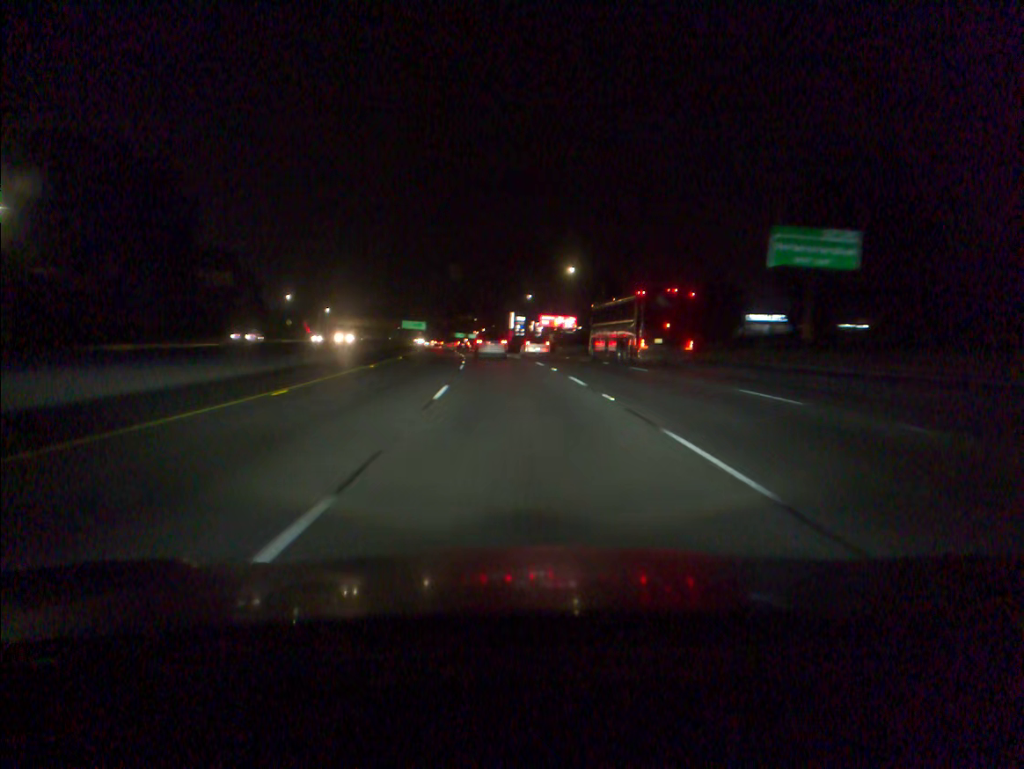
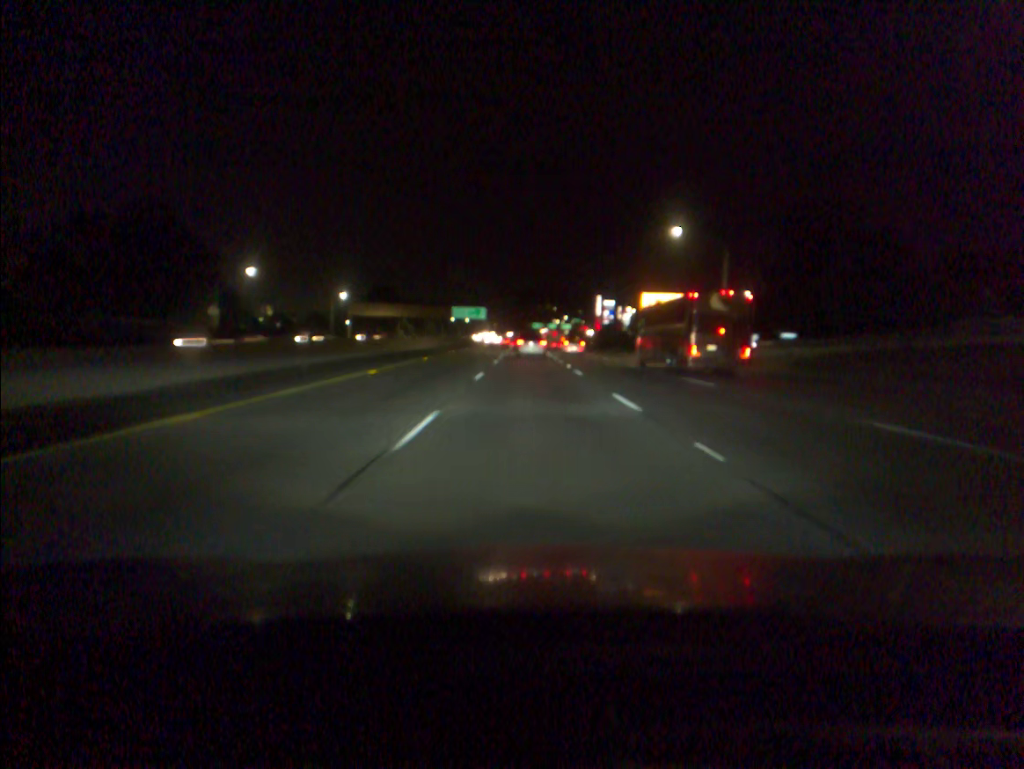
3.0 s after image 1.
(-4.8, +79.4) m; -6°
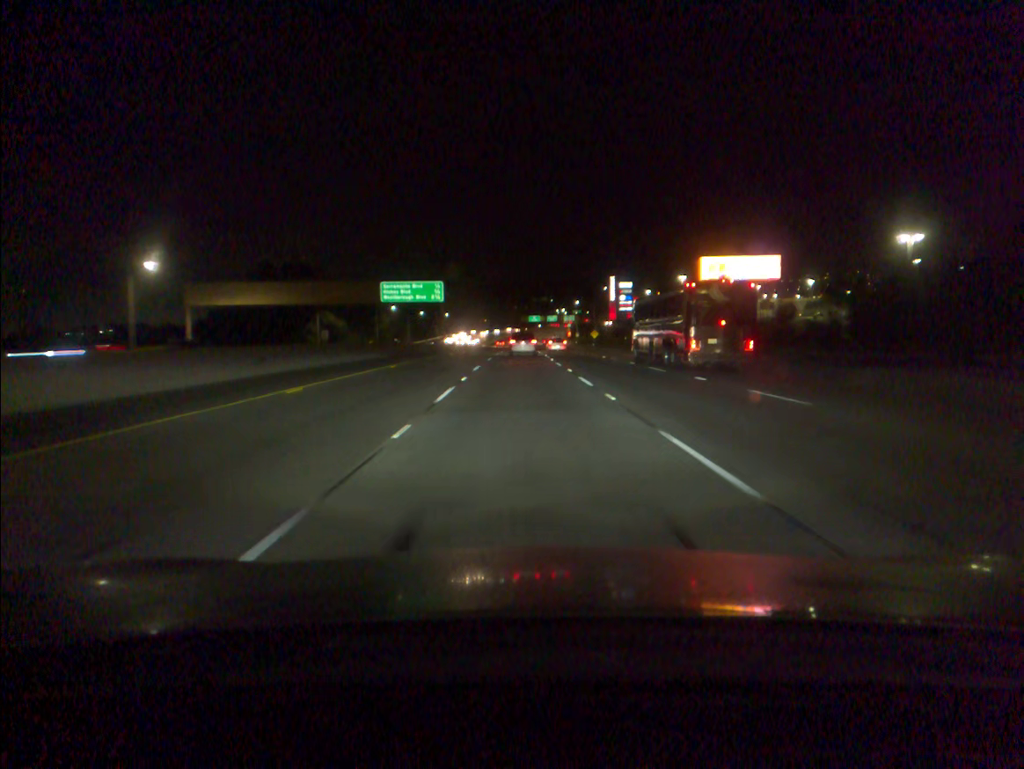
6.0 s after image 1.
(+0.4, +80.9) m; 0°
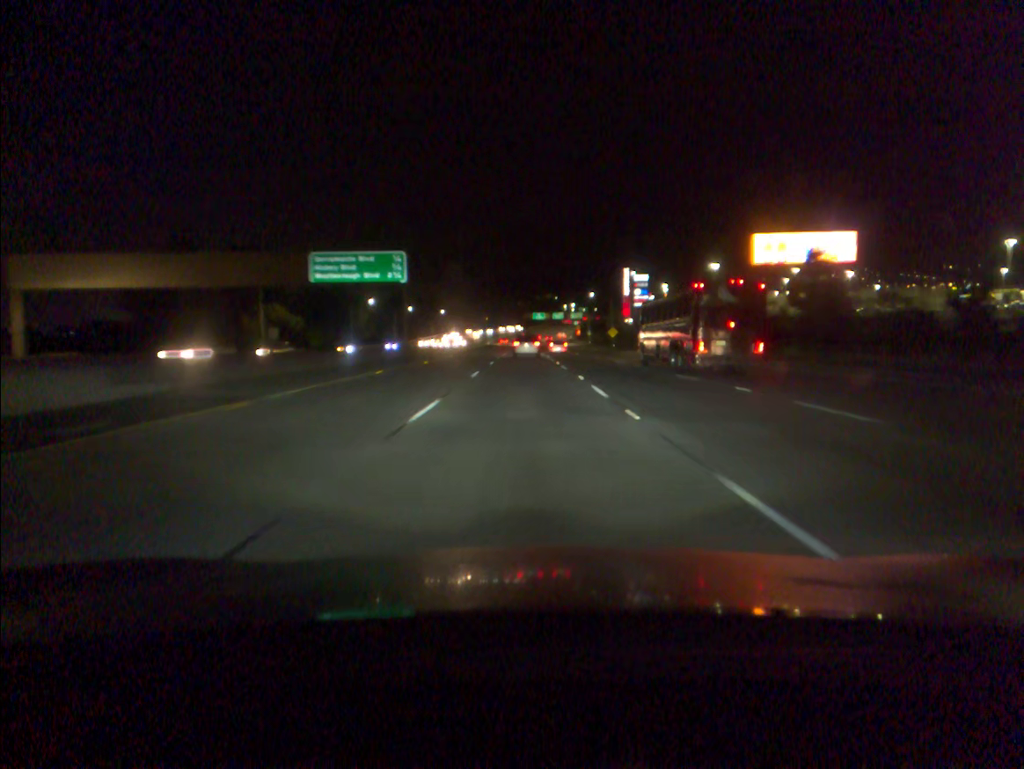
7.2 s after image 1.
(-0.1, +32.7) m; 0°
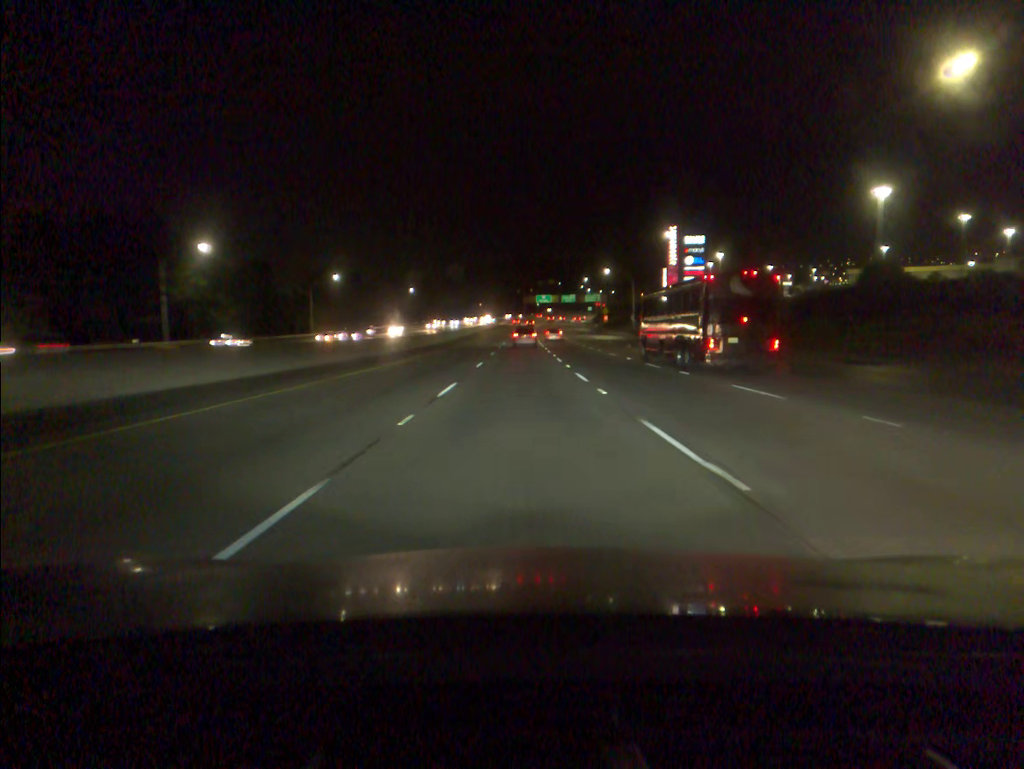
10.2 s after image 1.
(+0.1, +83.1) m; 0°
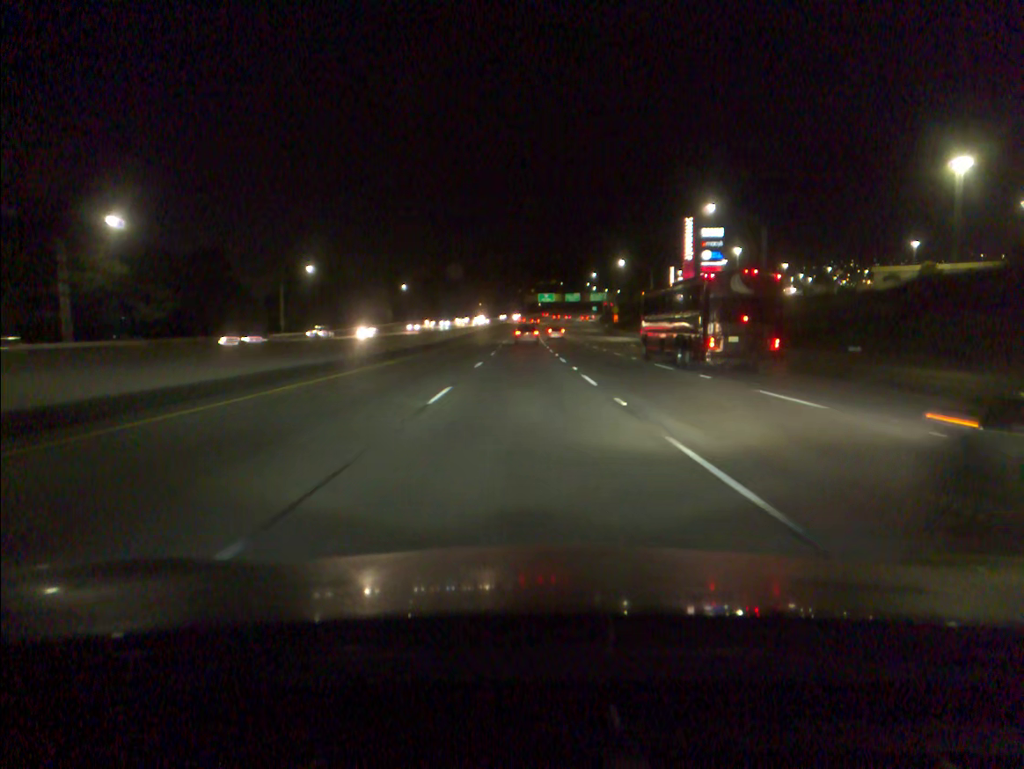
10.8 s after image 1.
(0.0, +16.9) m; 0°
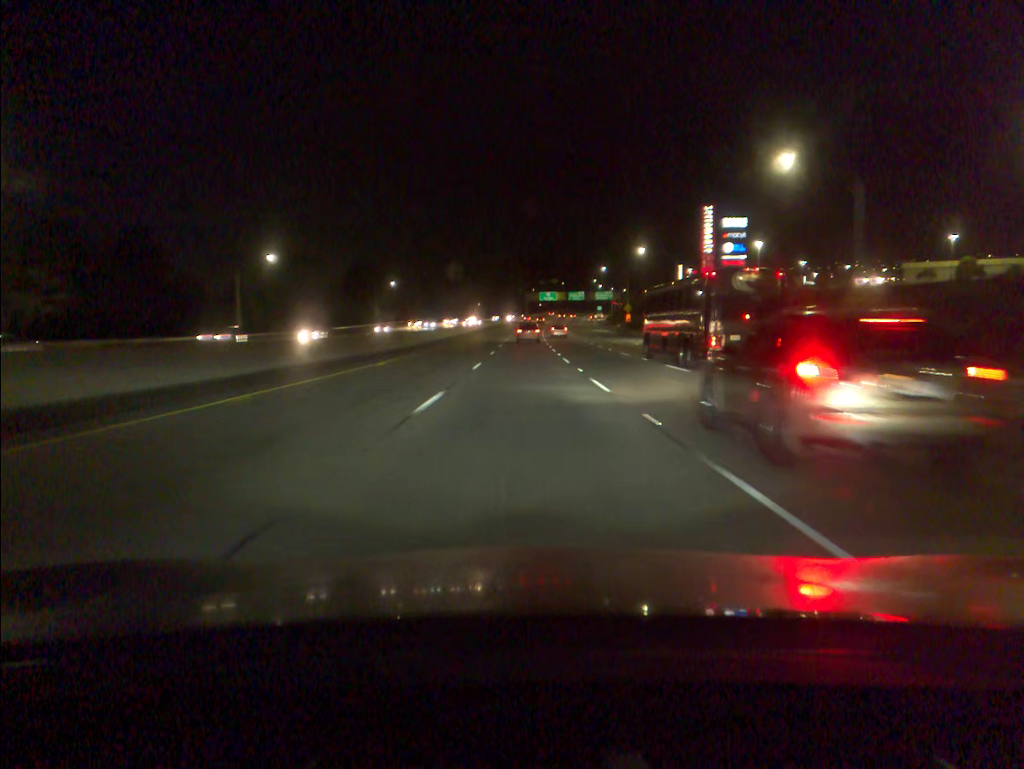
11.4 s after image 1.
(0.0, +17.0) m; 0°
